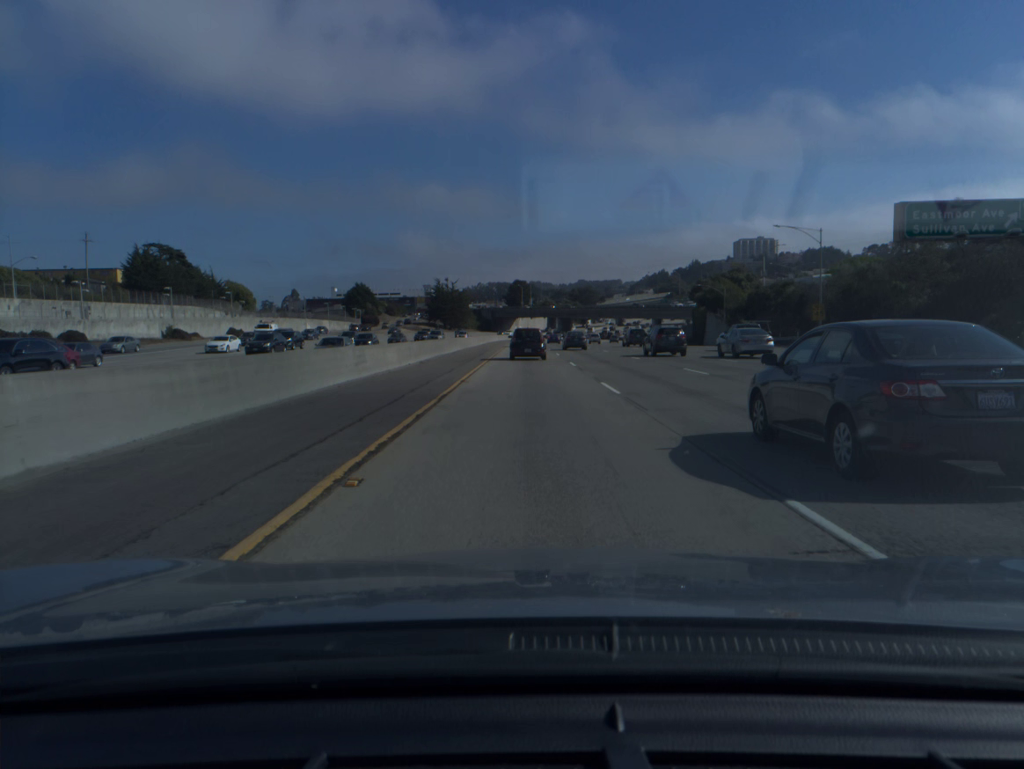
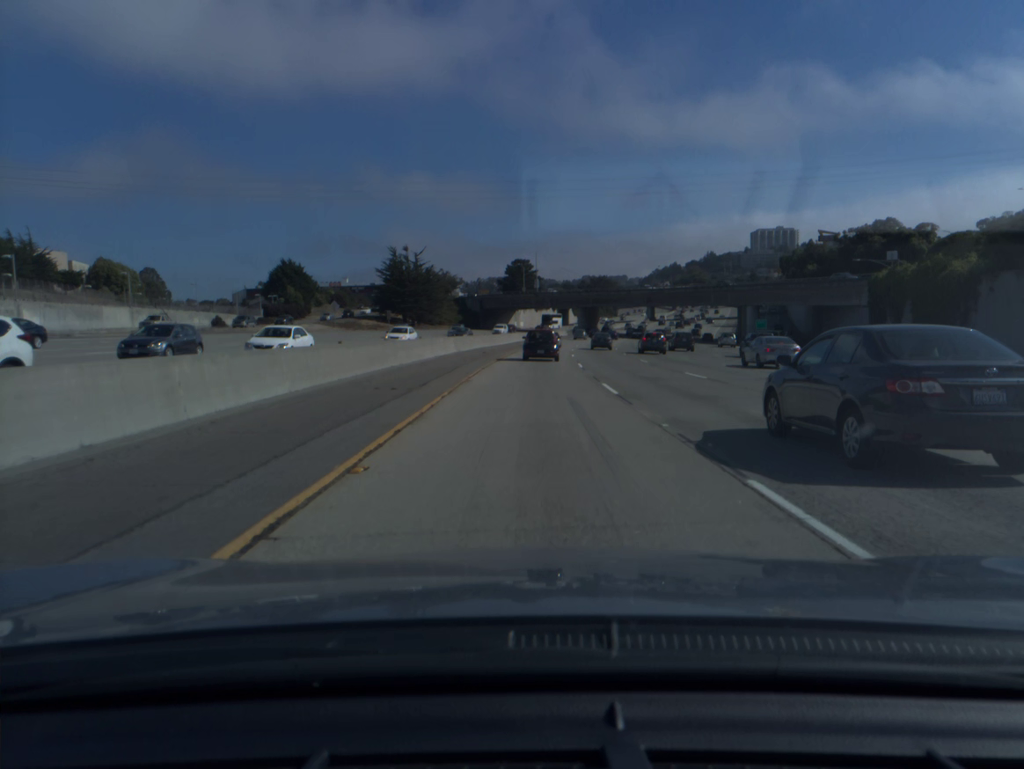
(-0.2, +87.0) m; 0°
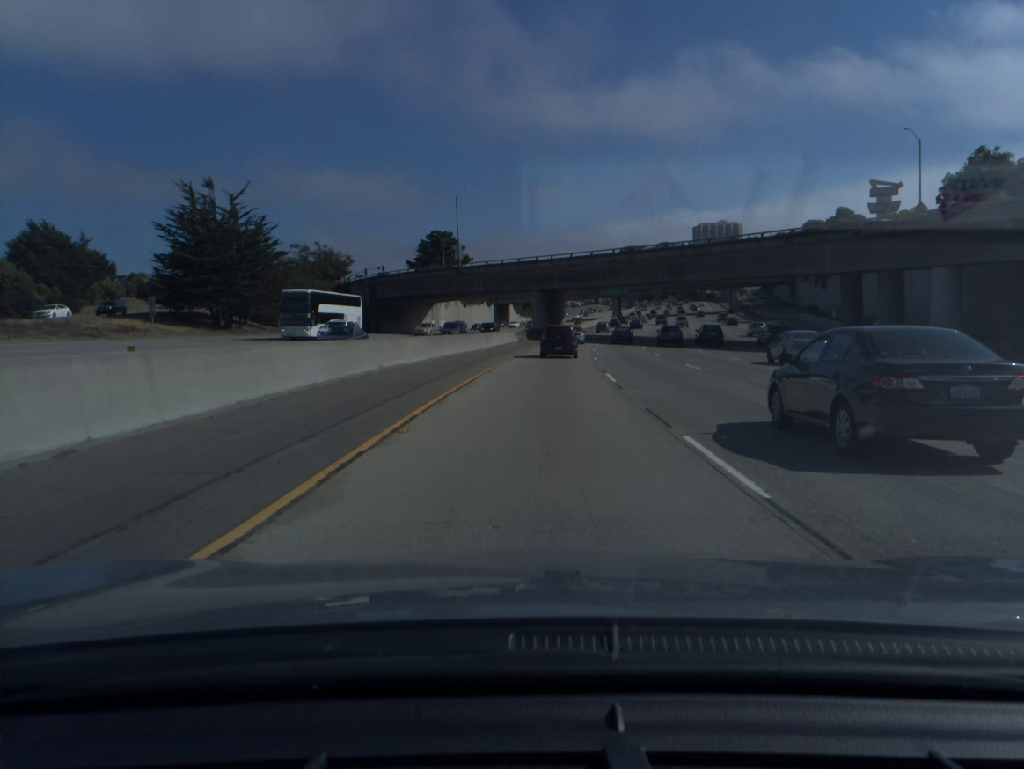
(+2.2, +70.1) m; +4°
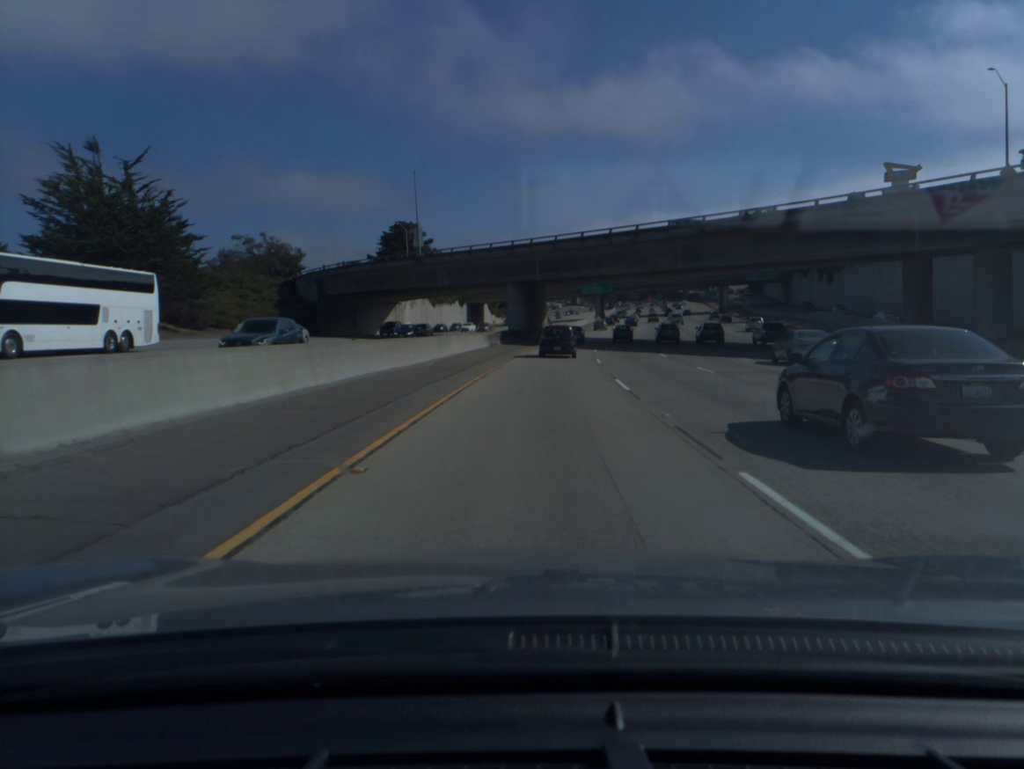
(+0.2, +17.5) m; +2°
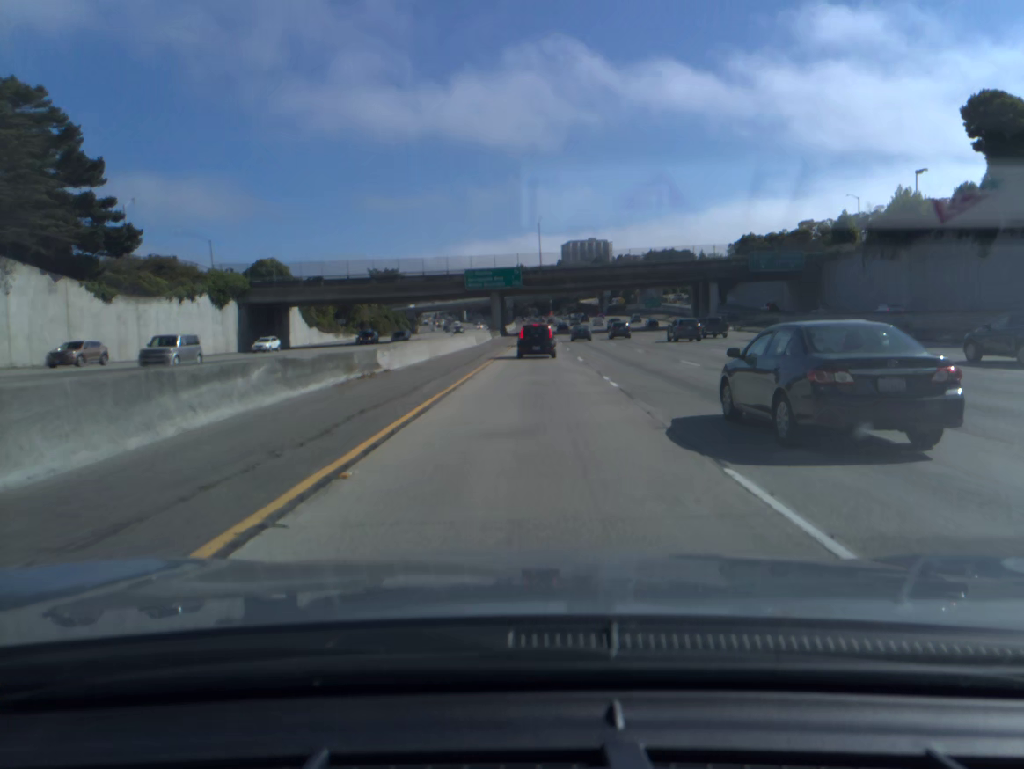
(+6.7, +87.3) m; +8°
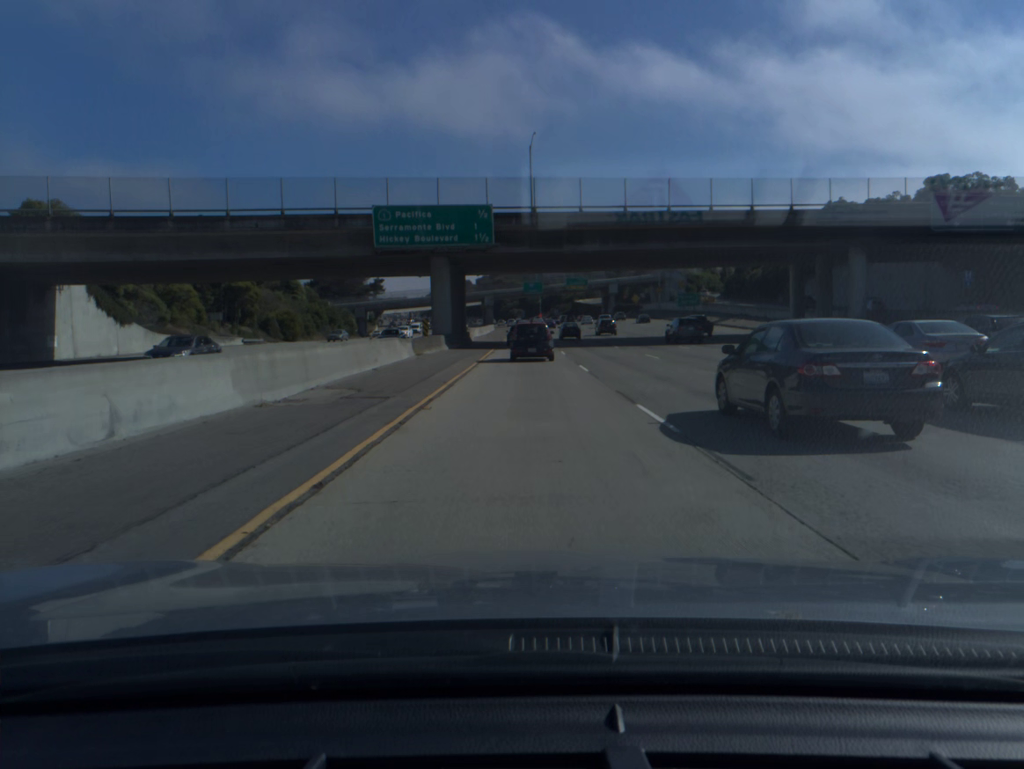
(+0.8, +52.1) m; +1°
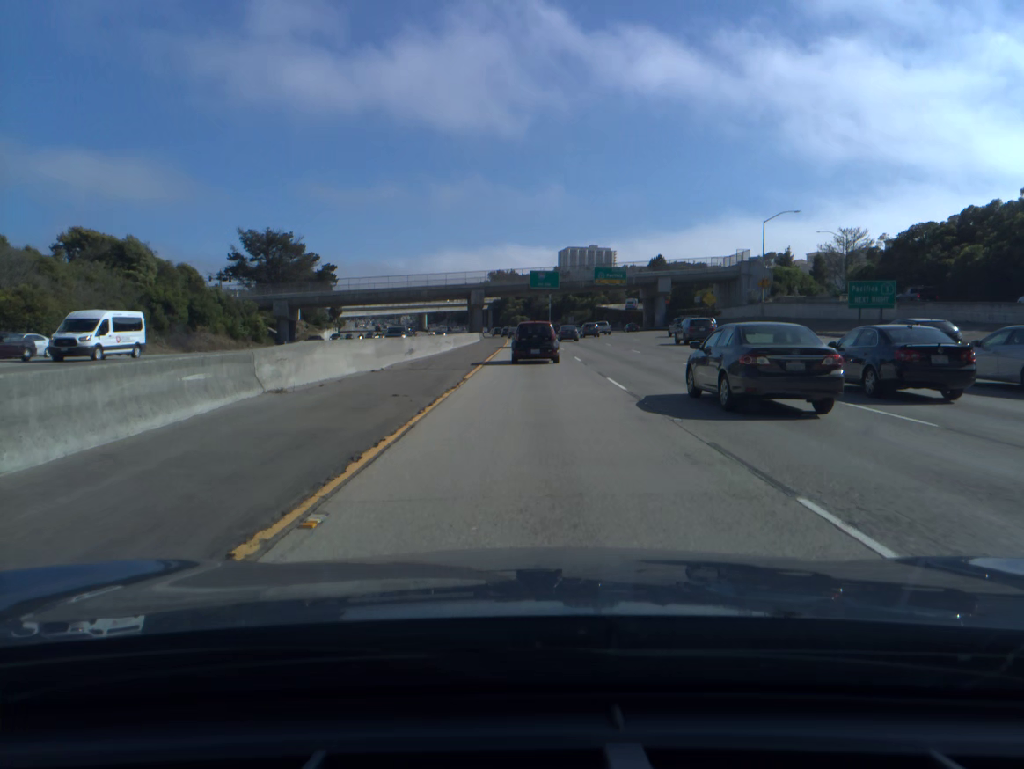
(-0.4, +66.3) m; -1°
